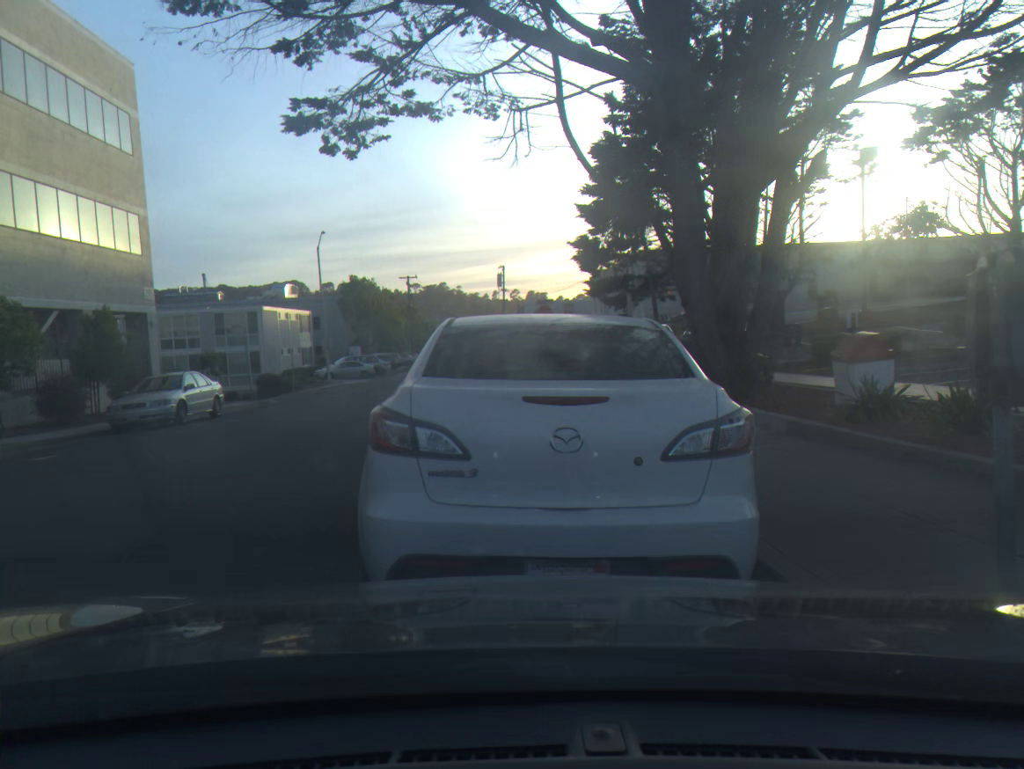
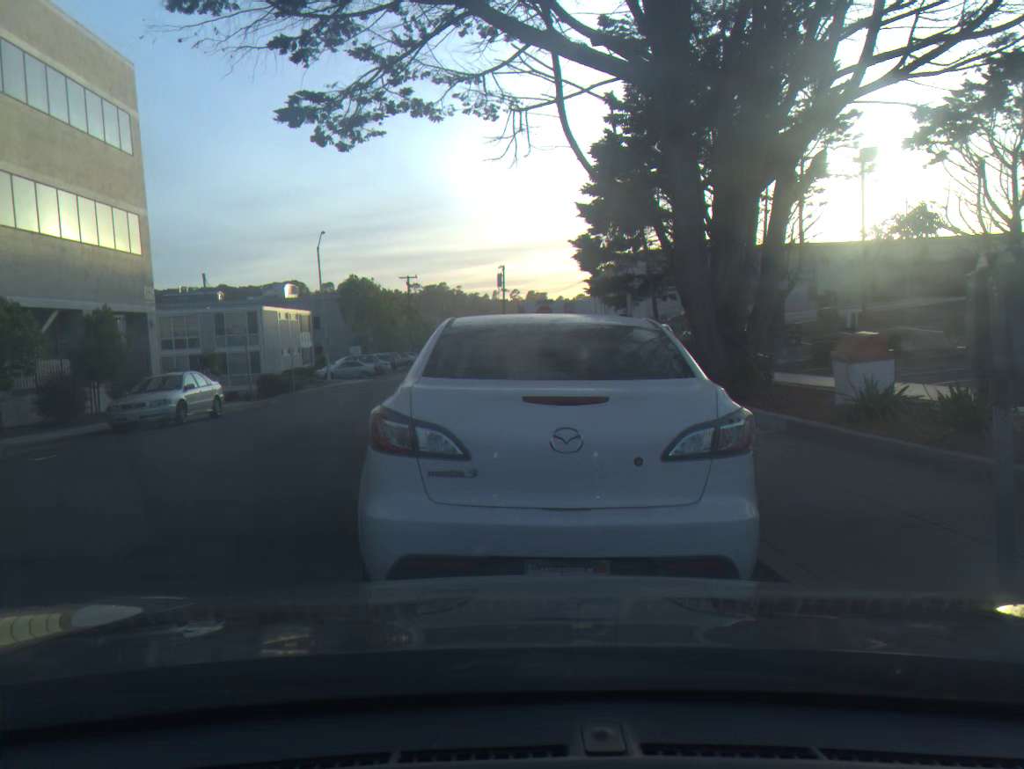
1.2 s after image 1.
(0.0, 0.0) m; 0°
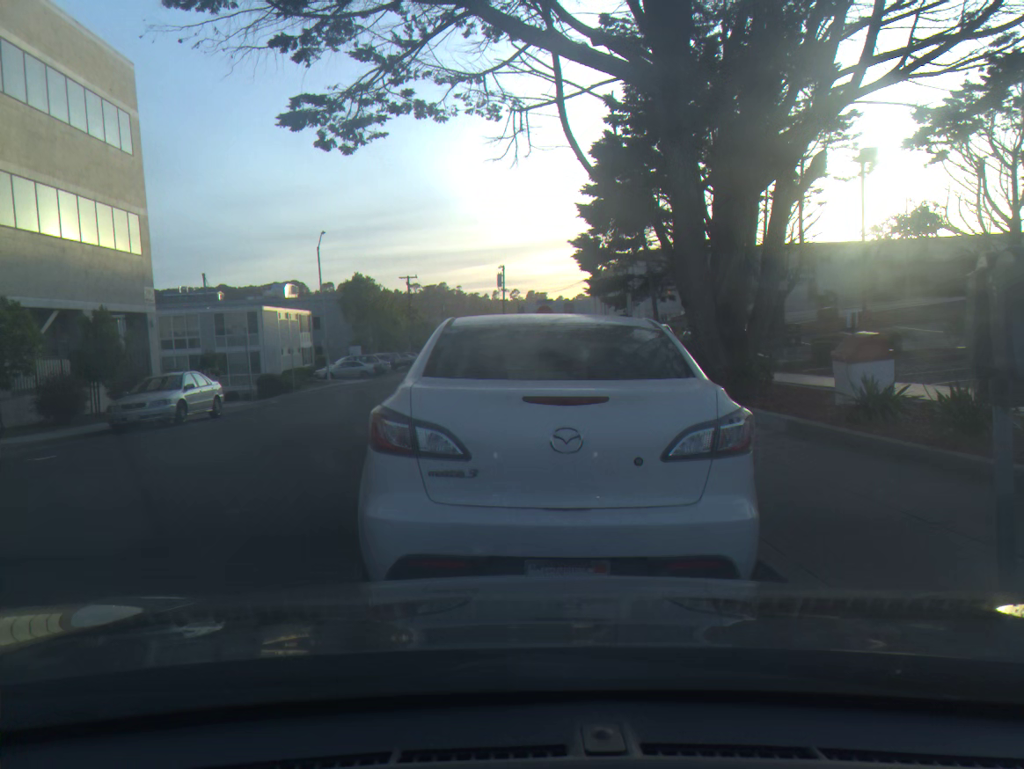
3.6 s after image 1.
(0.0, 0.0) m; 0°
